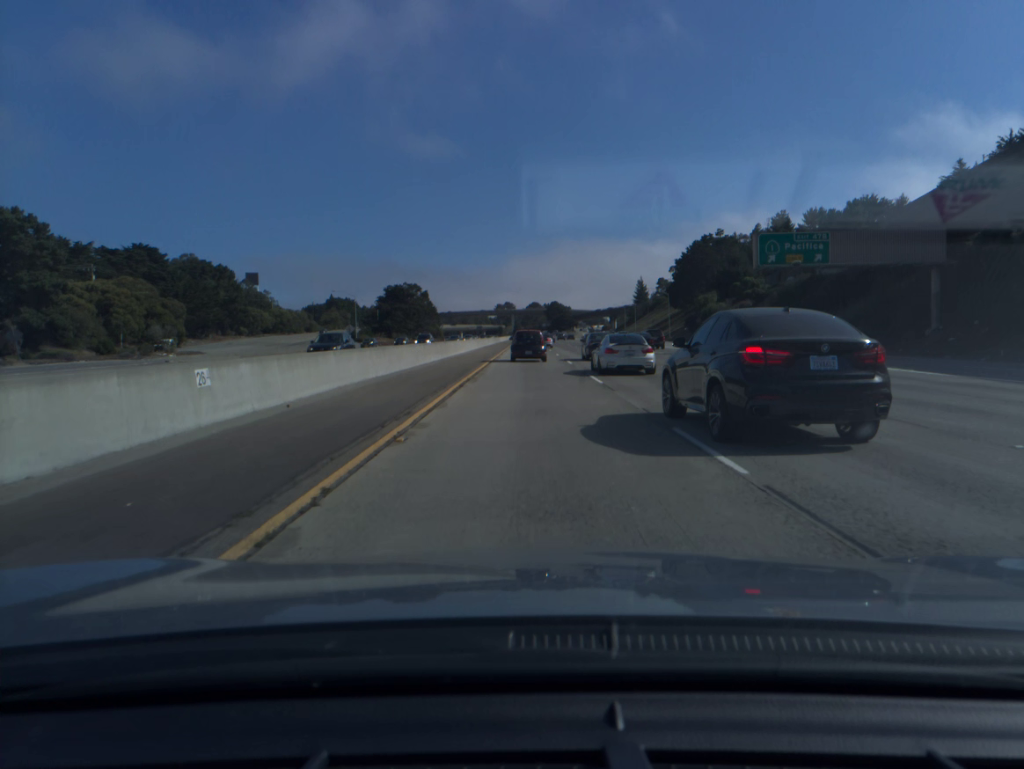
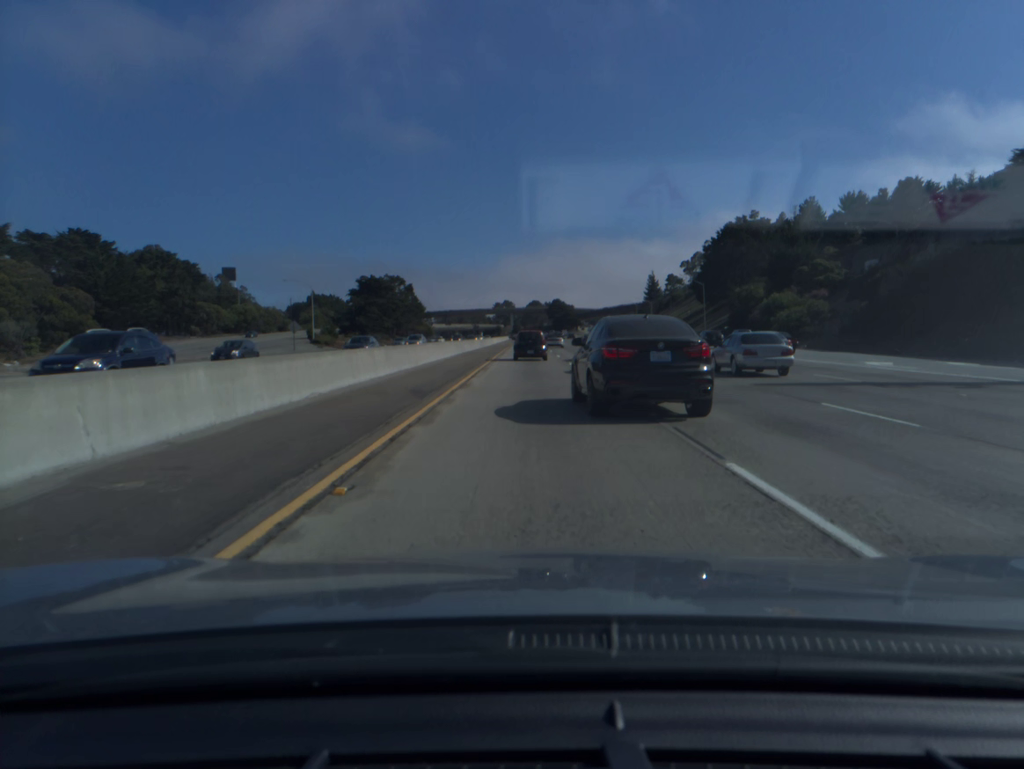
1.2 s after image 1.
(0.0, +32.4) m; 0°
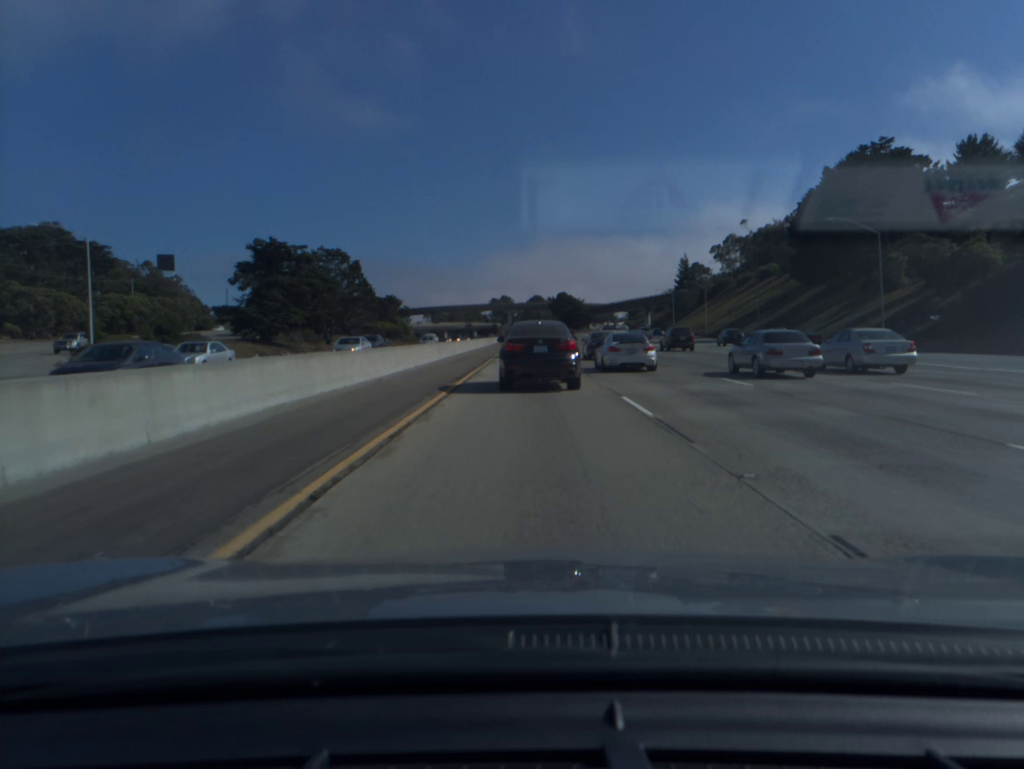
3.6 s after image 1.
(0.0, +64.5) m; 0°
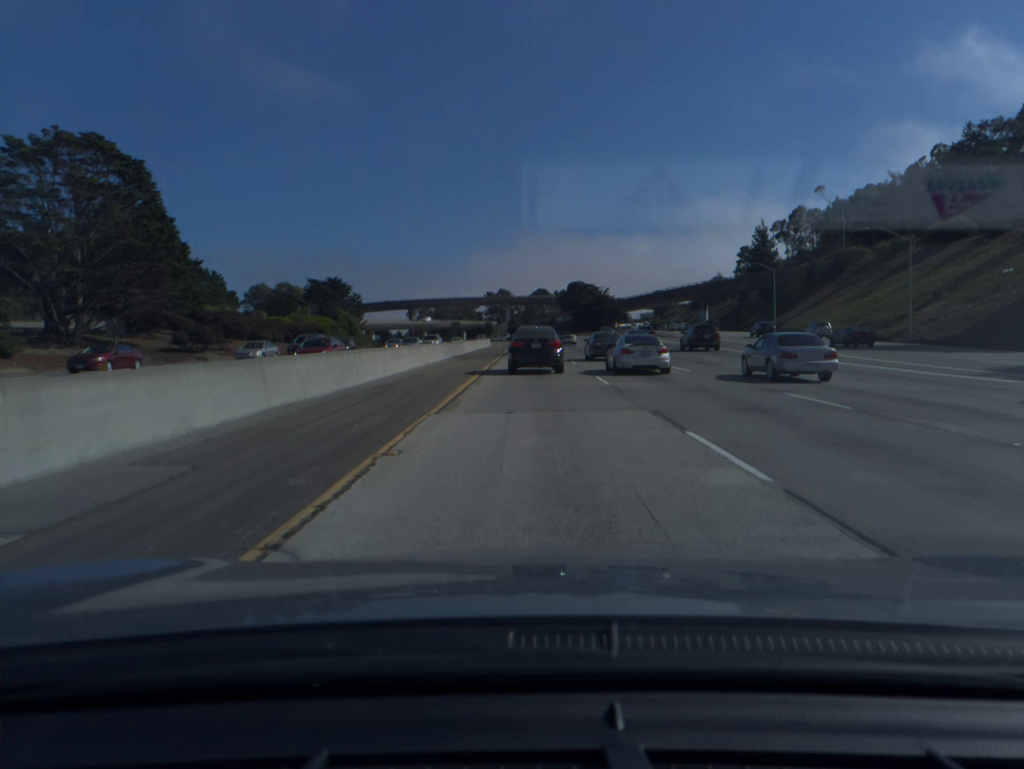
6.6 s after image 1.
(-0.2, +78.8) m; 0°
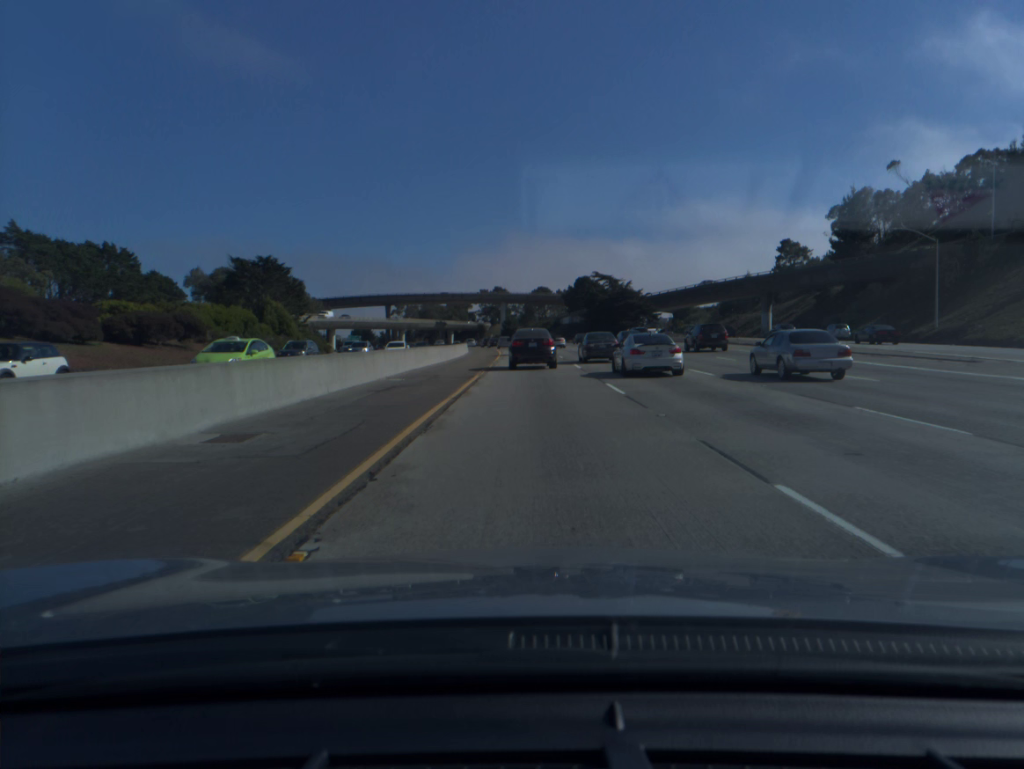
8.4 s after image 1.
(0.0, +47.7) m; 0°
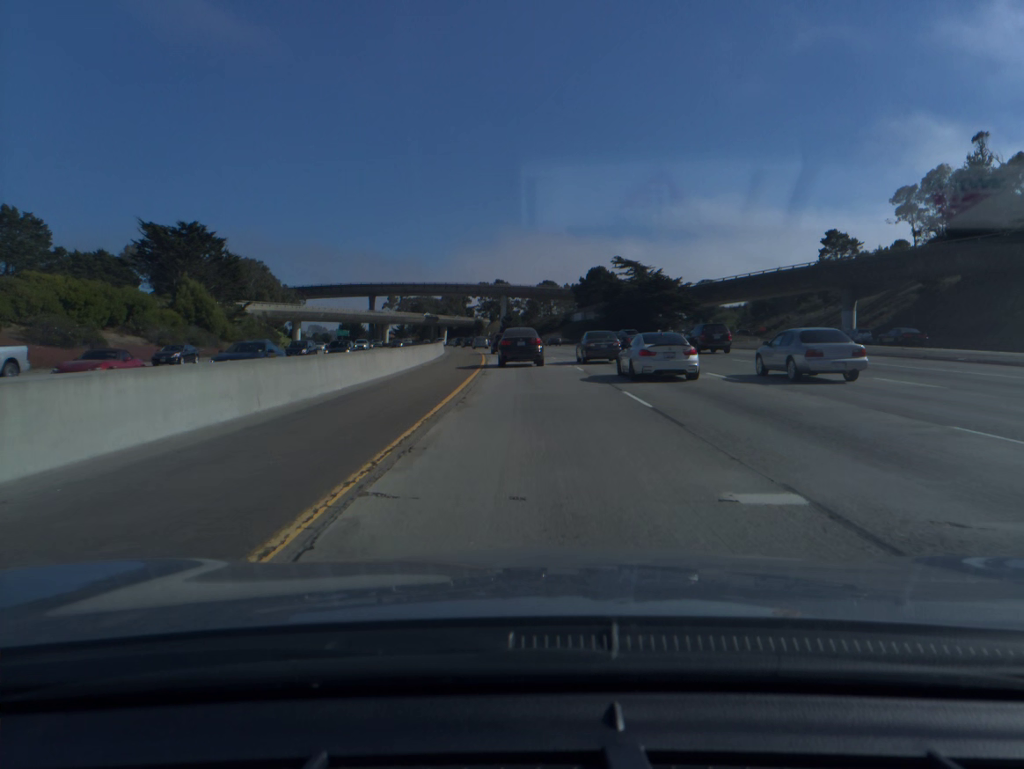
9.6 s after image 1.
(0.0, +32.5) m; 0°
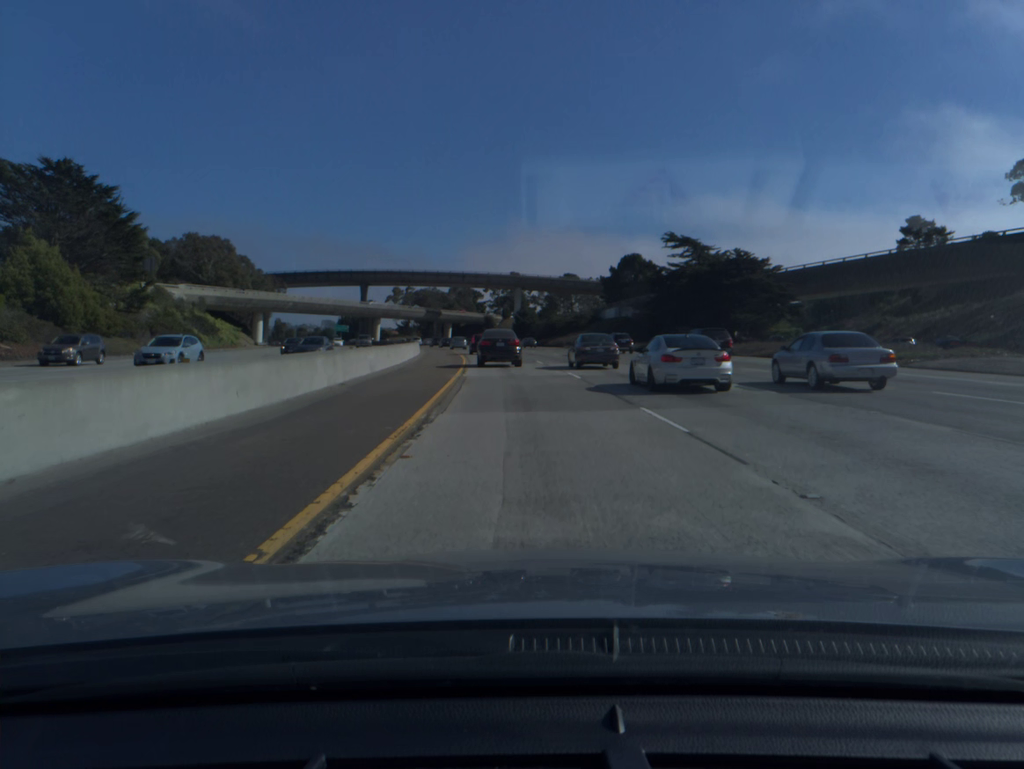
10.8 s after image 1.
(-0.3, +32.7) m; -1°
